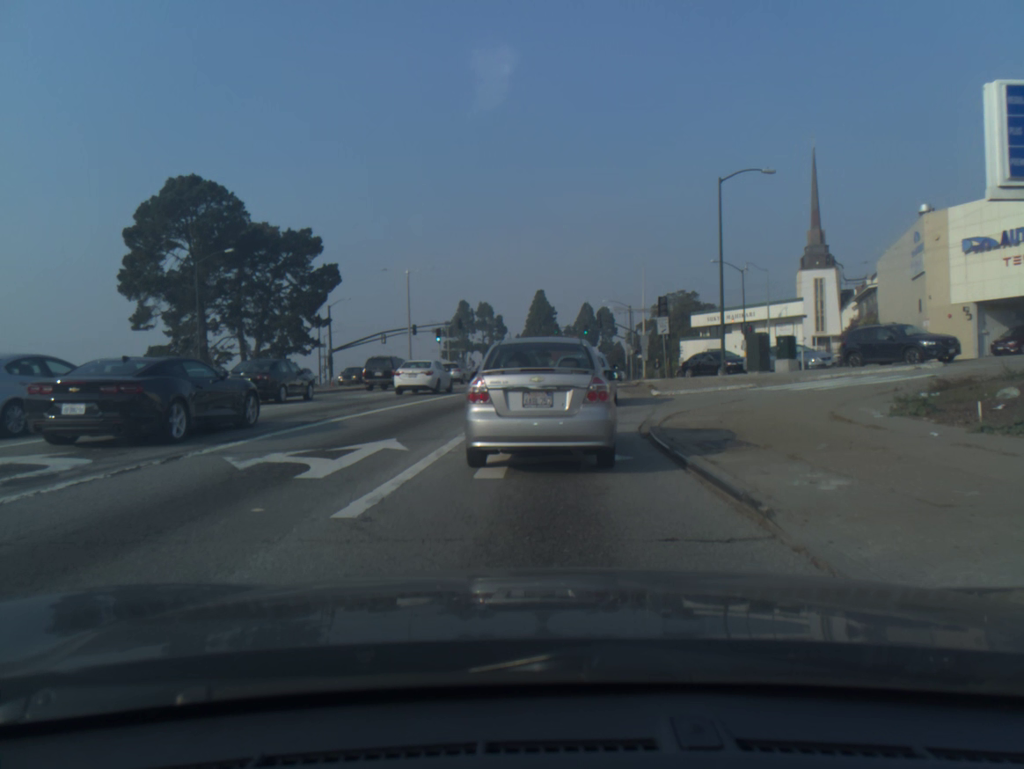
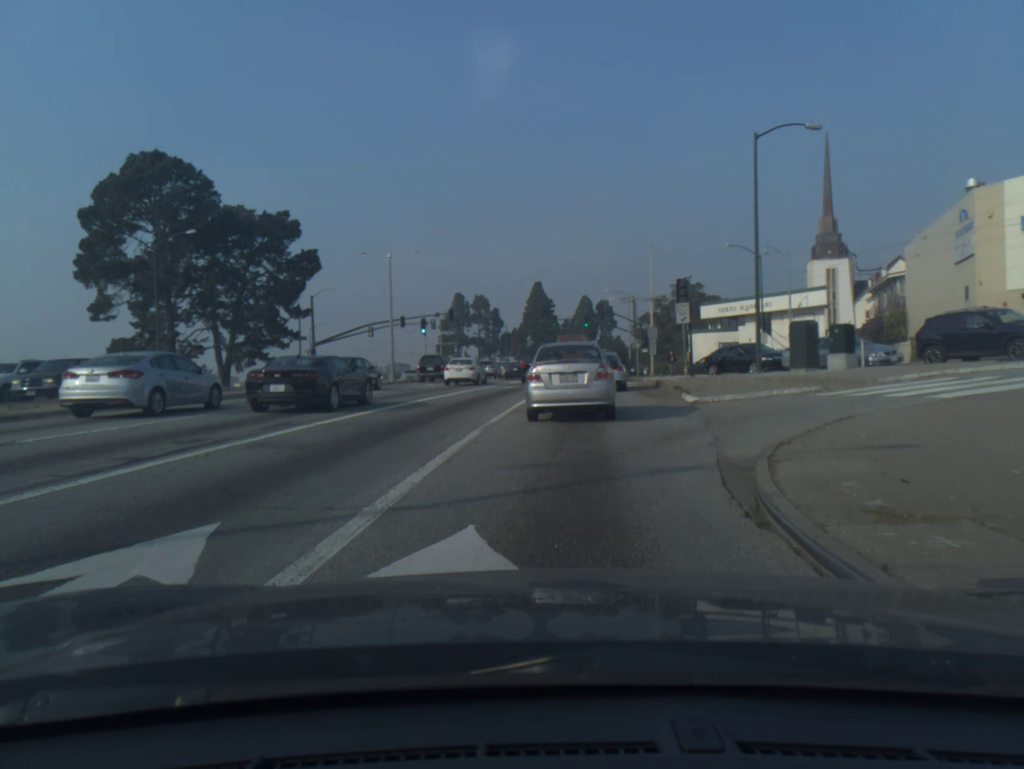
(0.0, +6.3) m; 0°
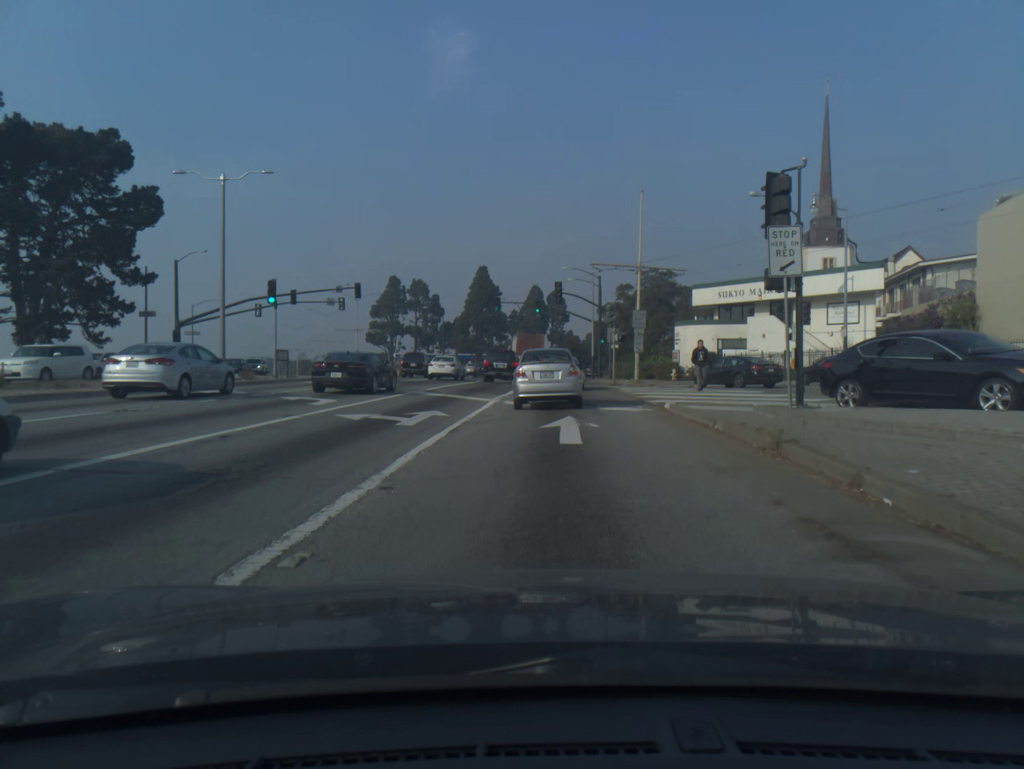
(+0.9, +20.9) m; +4°
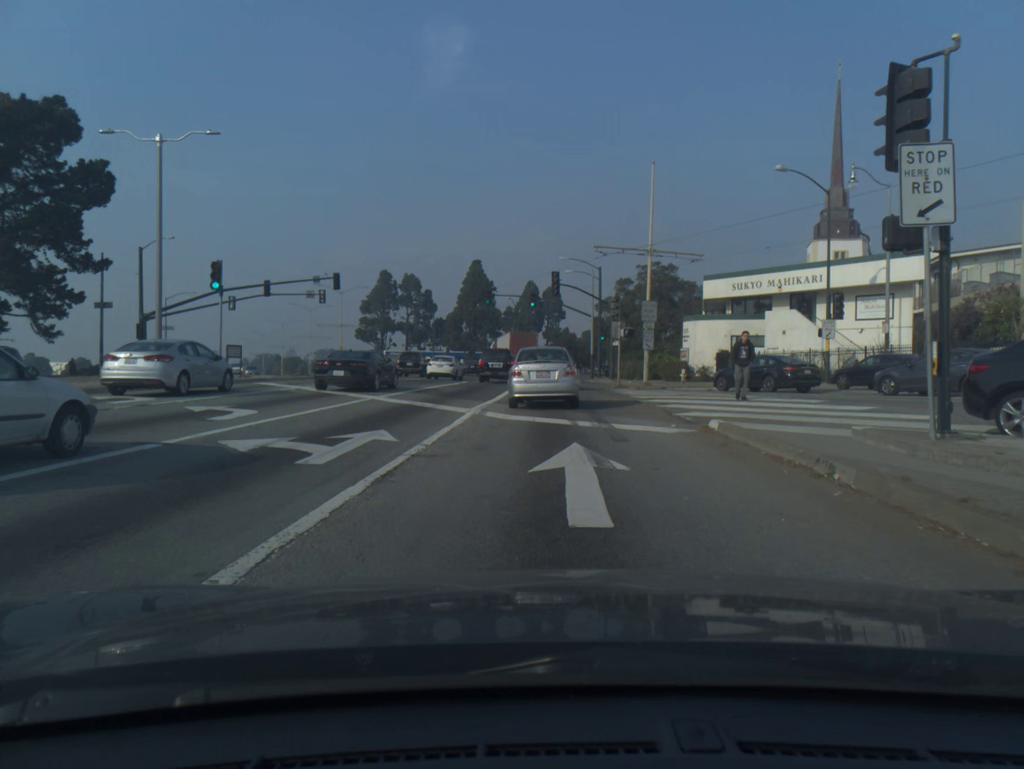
(0.0, +5.4) m; 0°
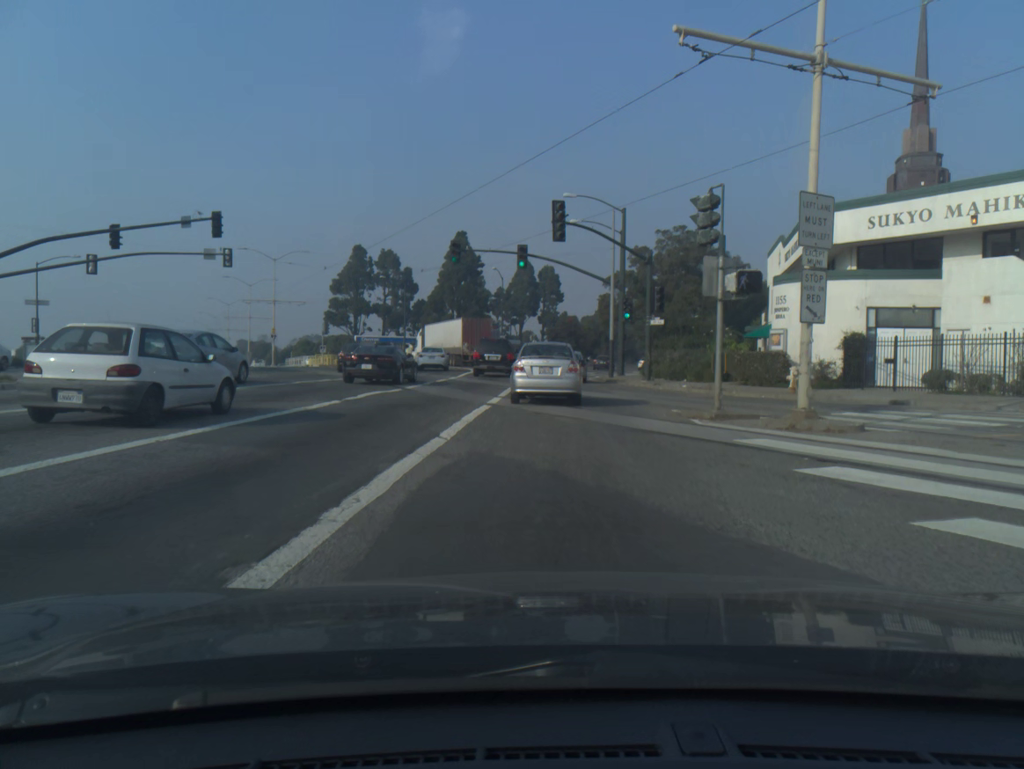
(+0.2, +21.7) m; +1°
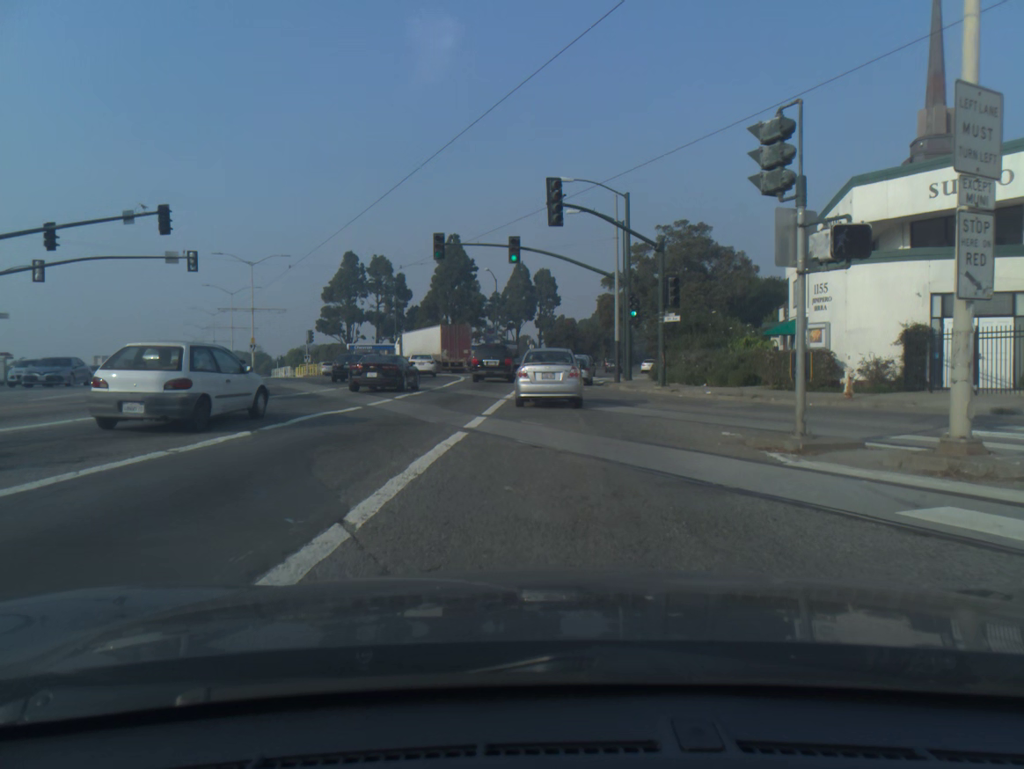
(0.0, +5.2) m; +1°
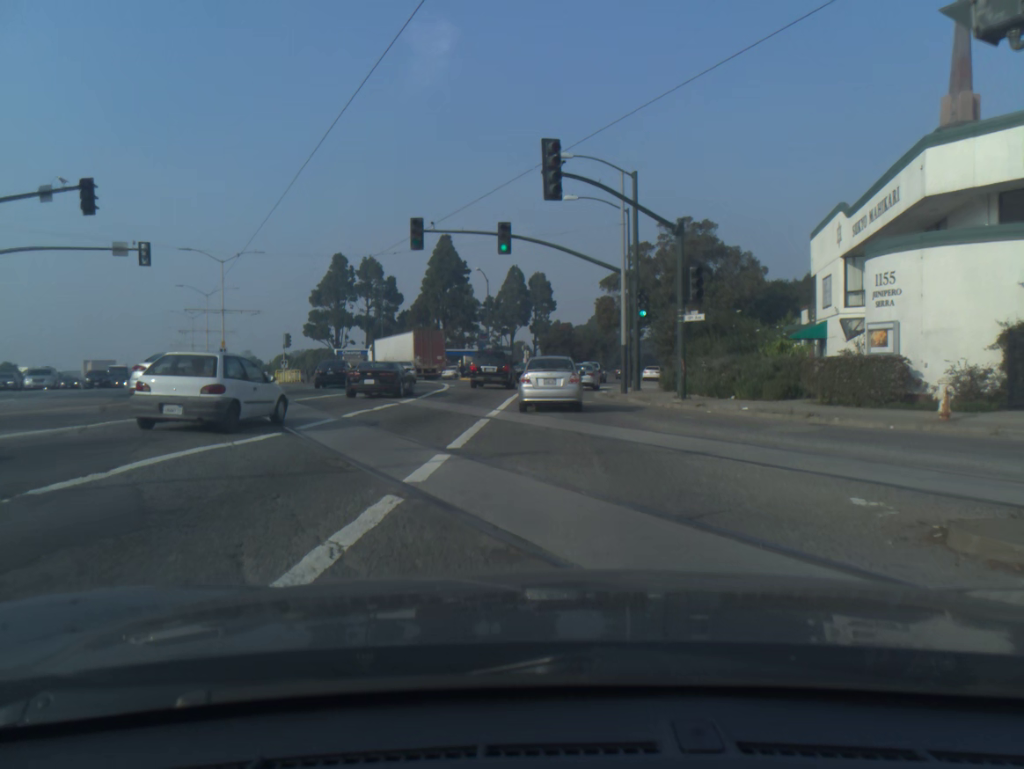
(0.0, +5.4) m; 0°
